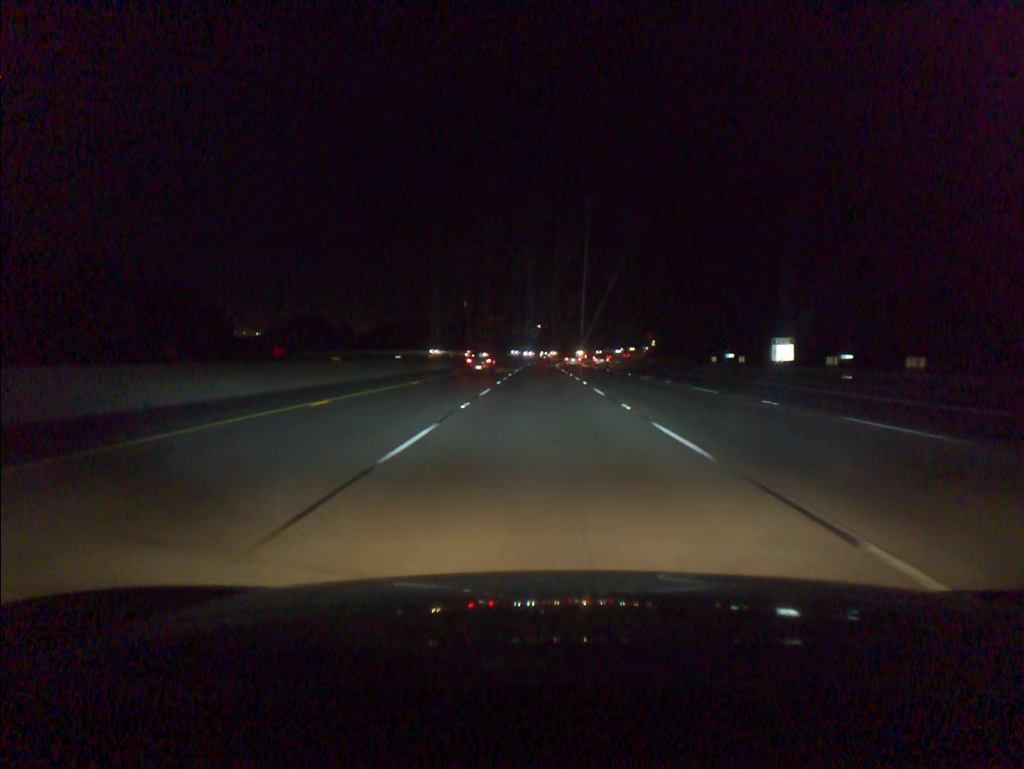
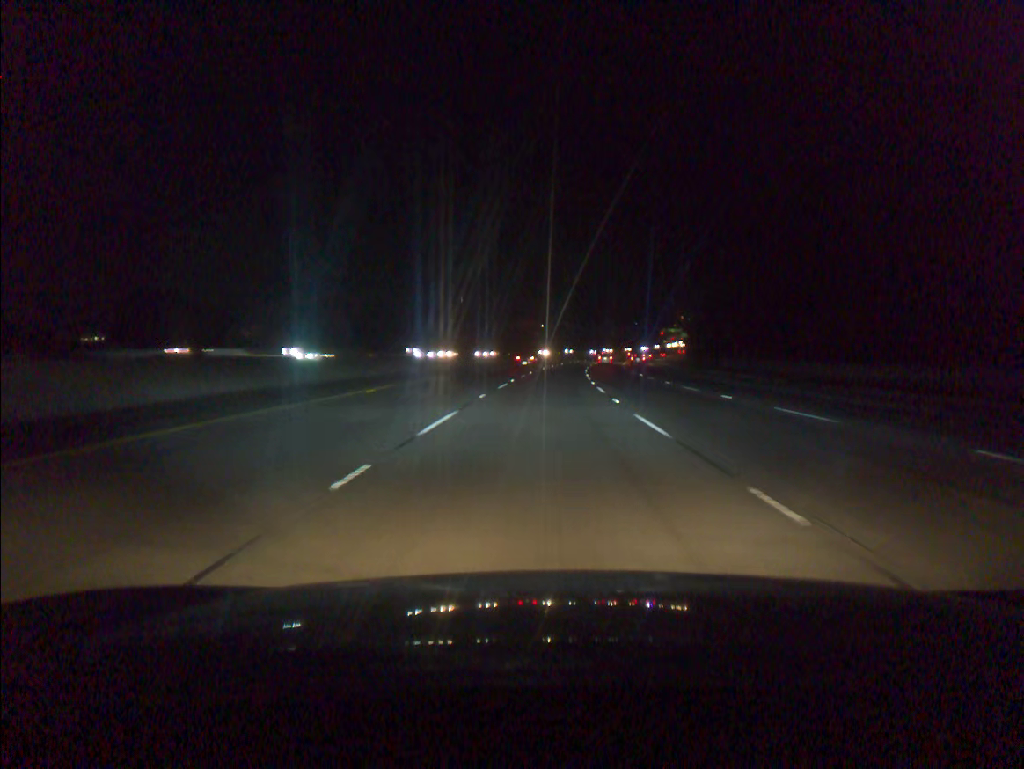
(0.0, +68.7) m; 0°
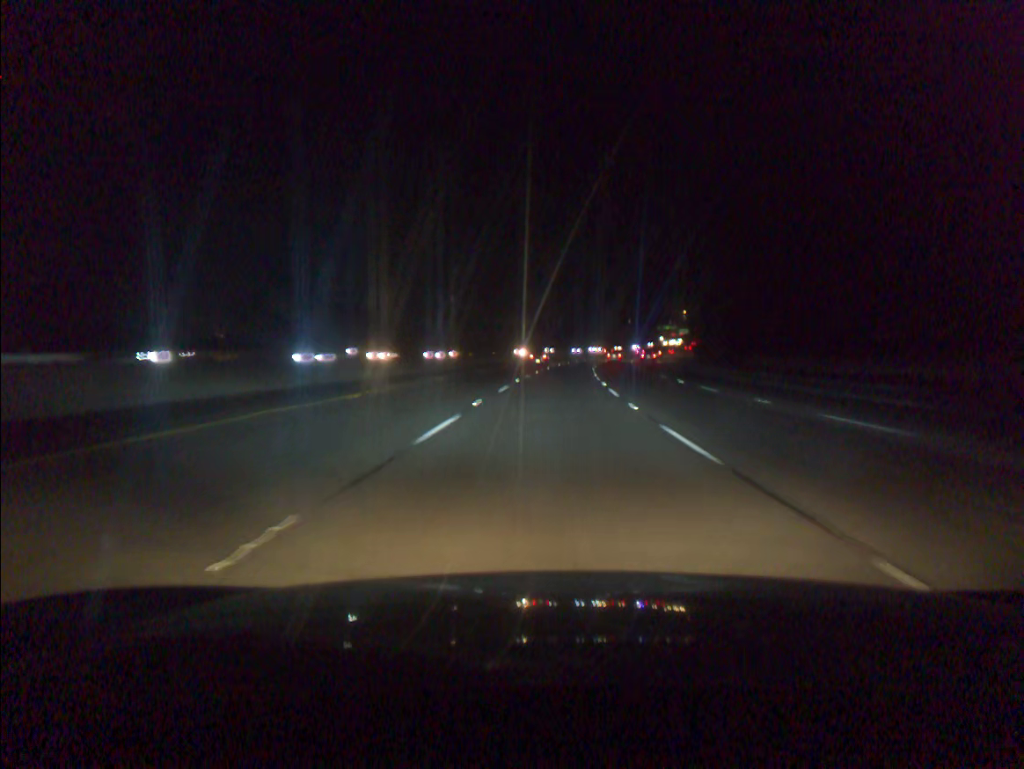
(+0.1, +17.2) m; +1°
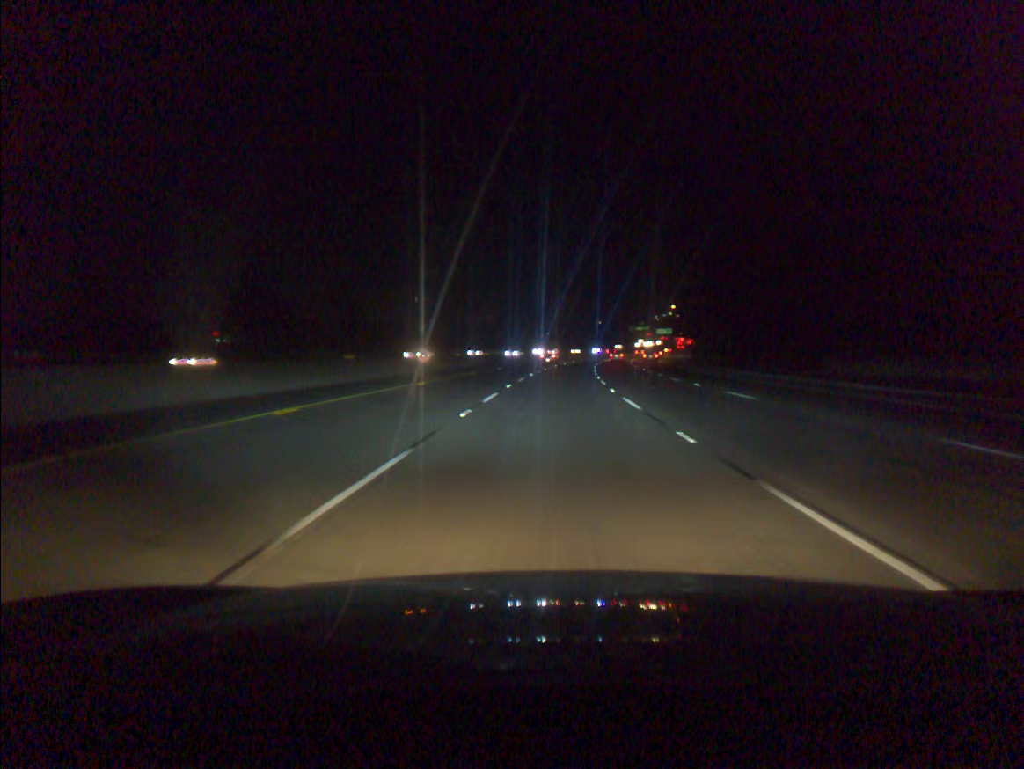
(+0.6, +34.4) m; +2°
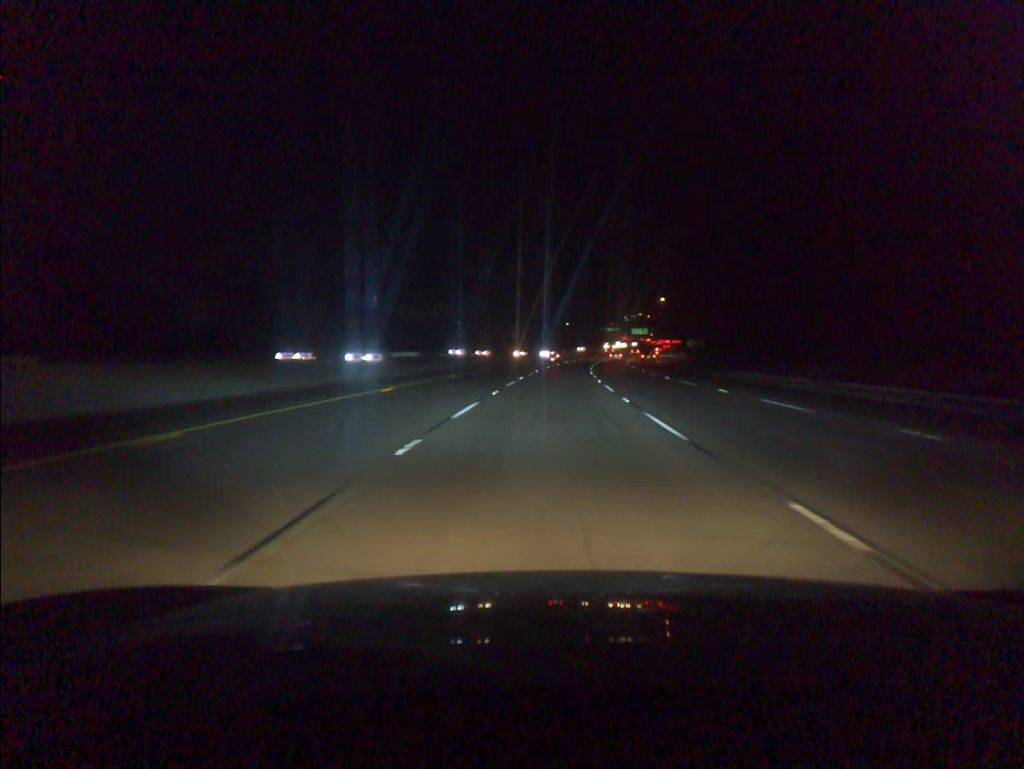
(+0.7, +34.3) m; +2°
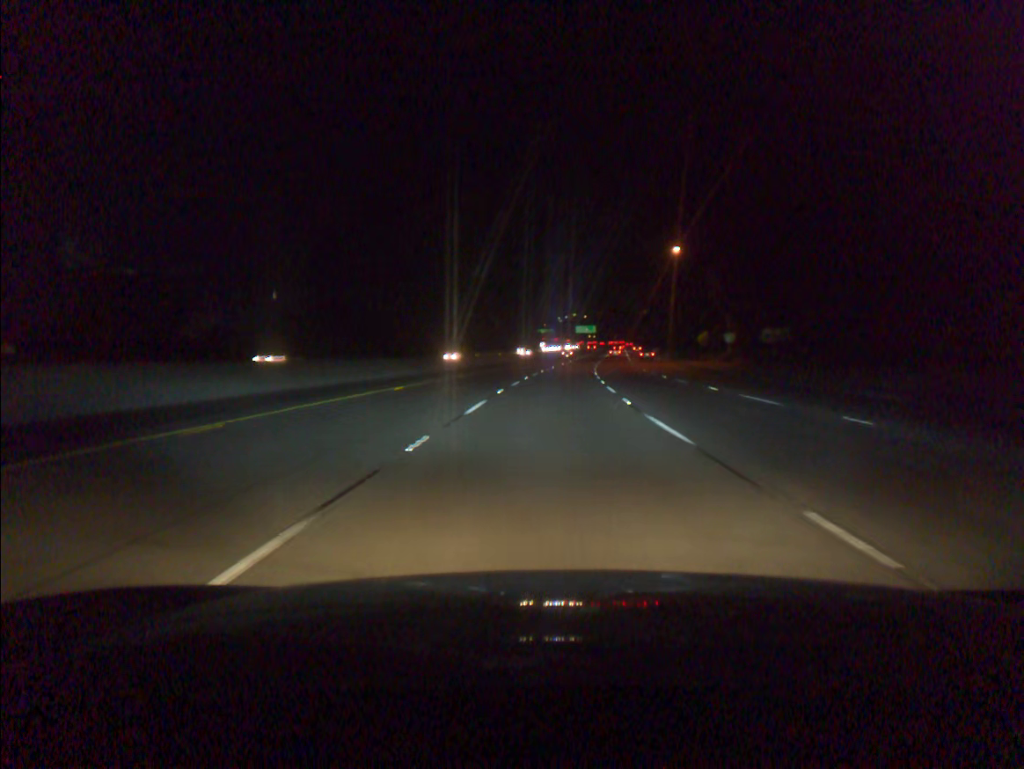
(+3.9, +85.6) m; +5°
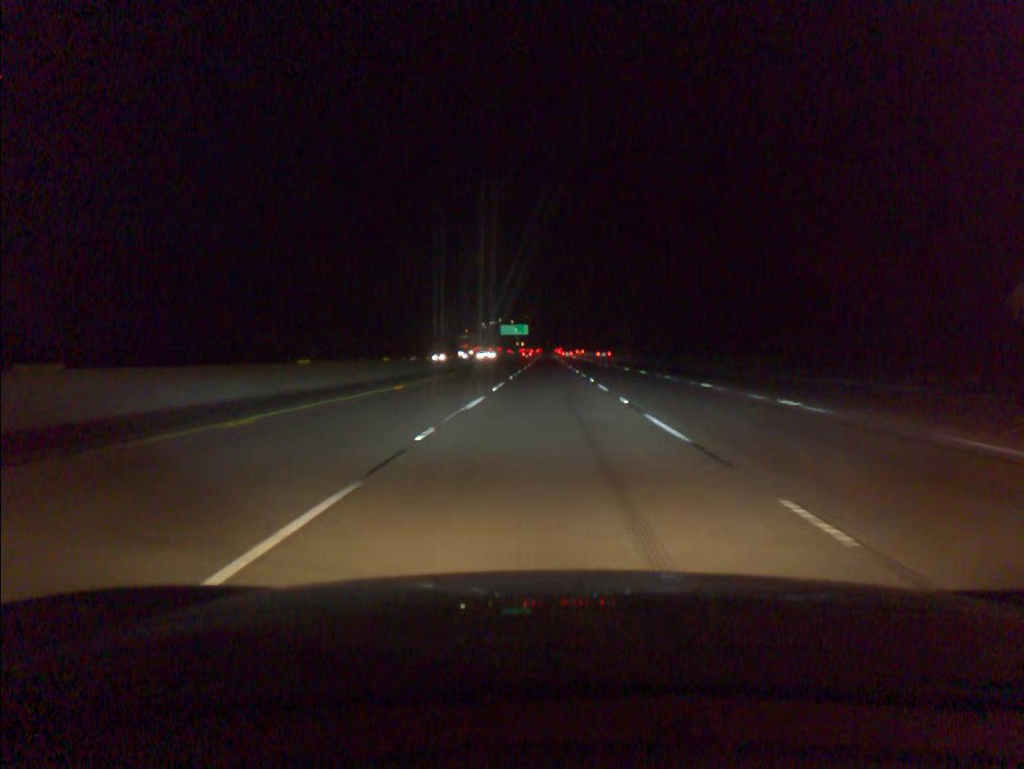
(+4.4, +85.7) m; +6°
